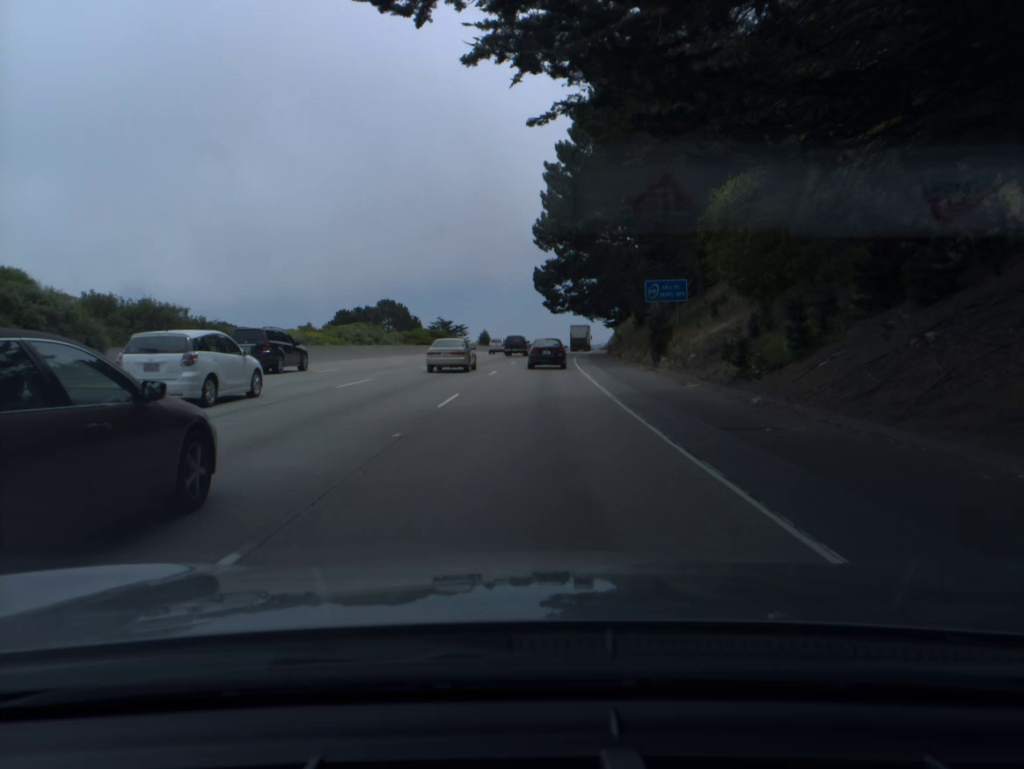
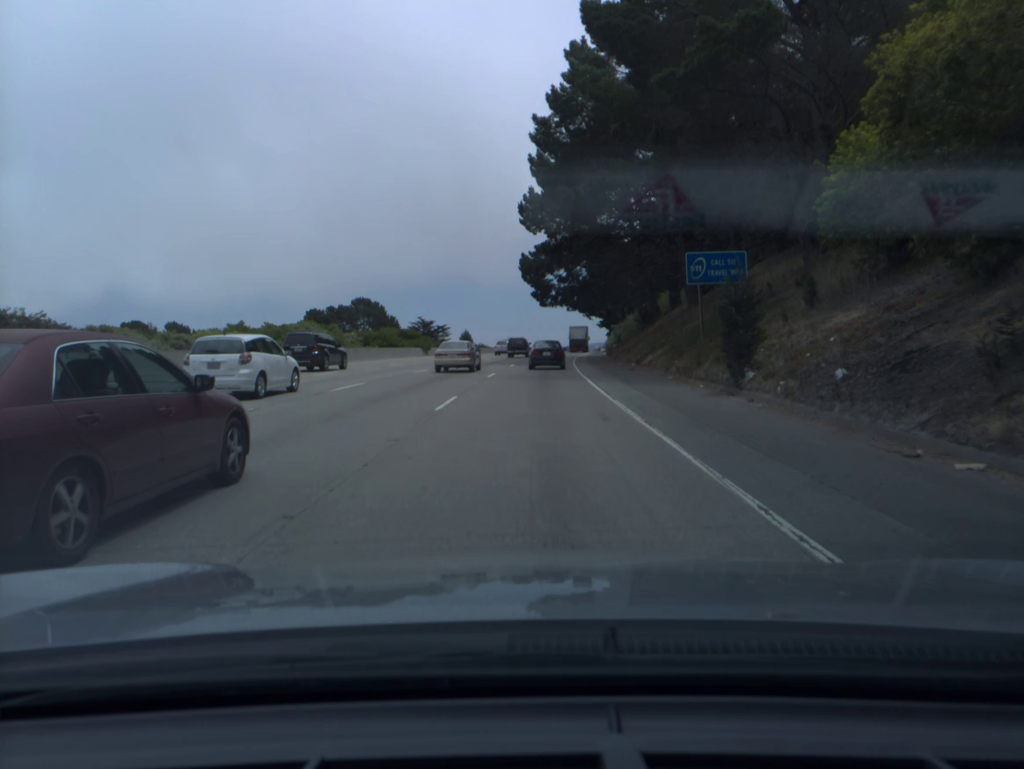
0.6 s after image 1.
(+0.1, +15.0) m; +1°
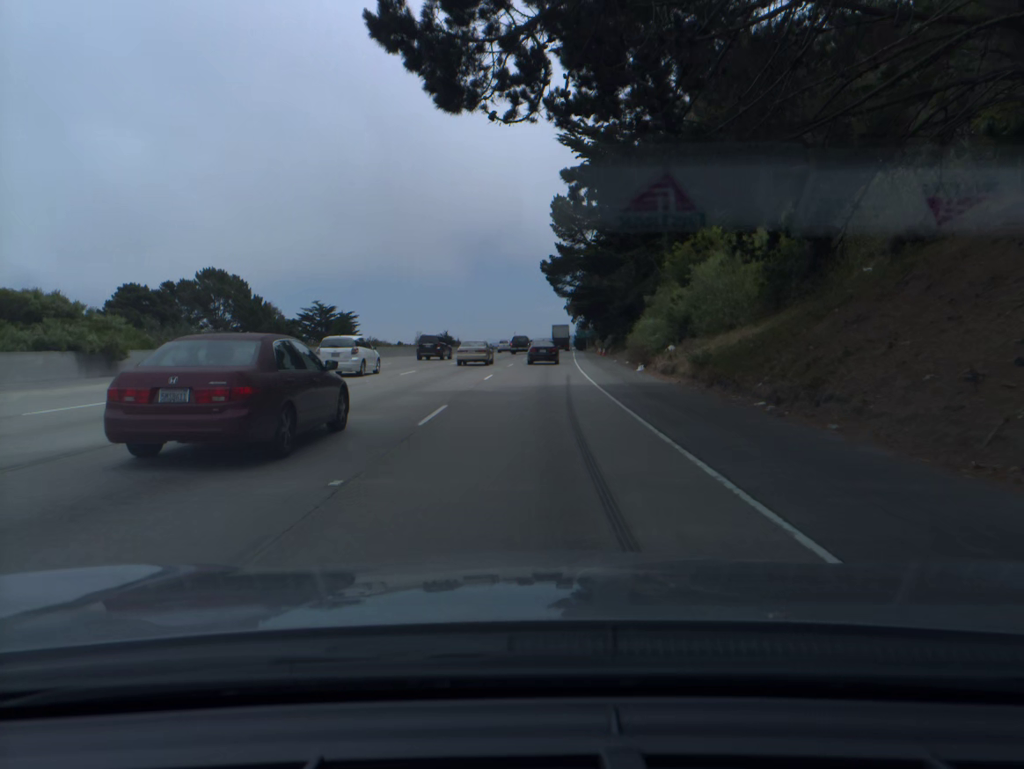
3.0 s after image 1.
(+2.0, +61.0) m; +4°
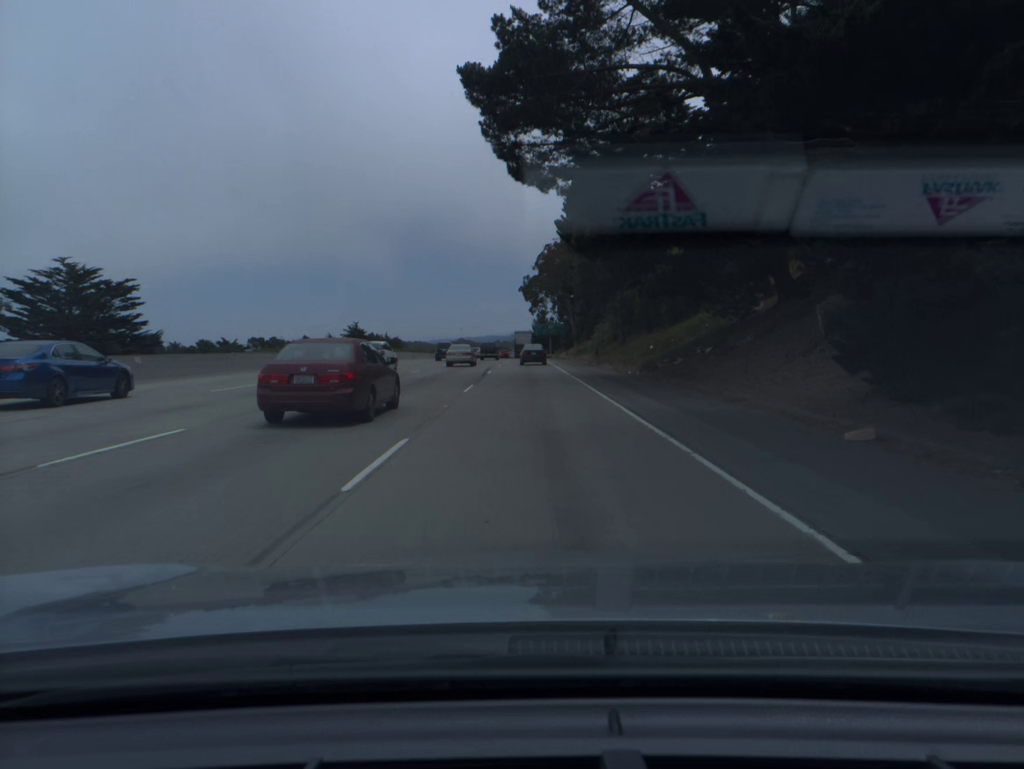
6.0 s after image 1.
(+3.0, +78.4) m; +4°
